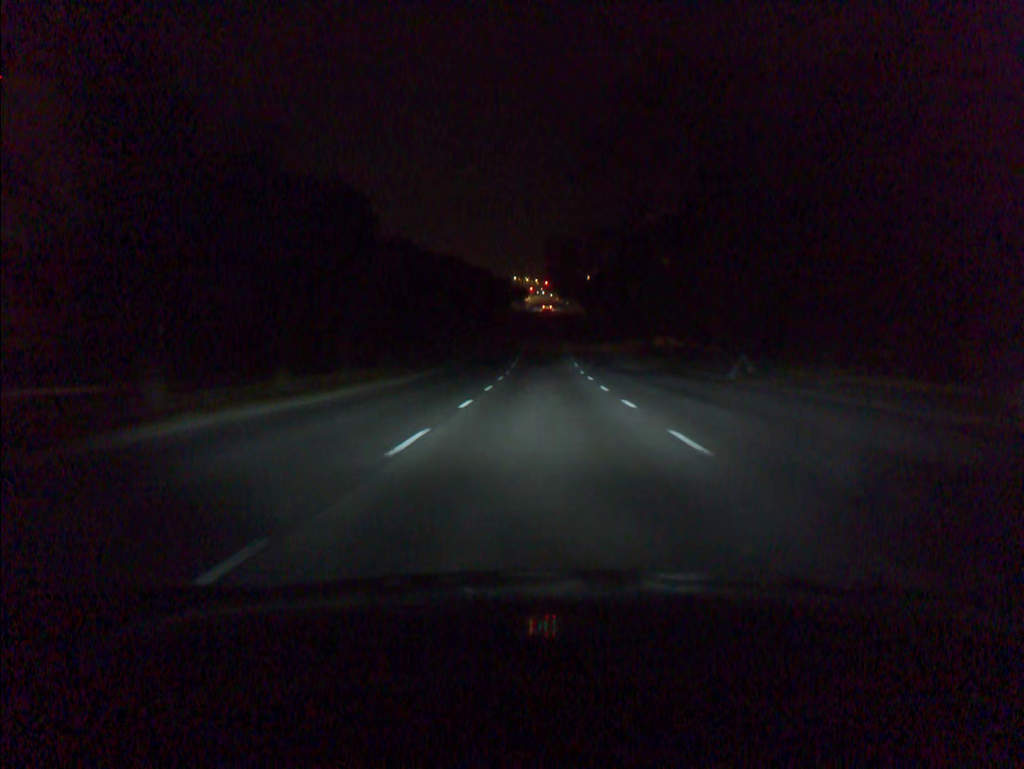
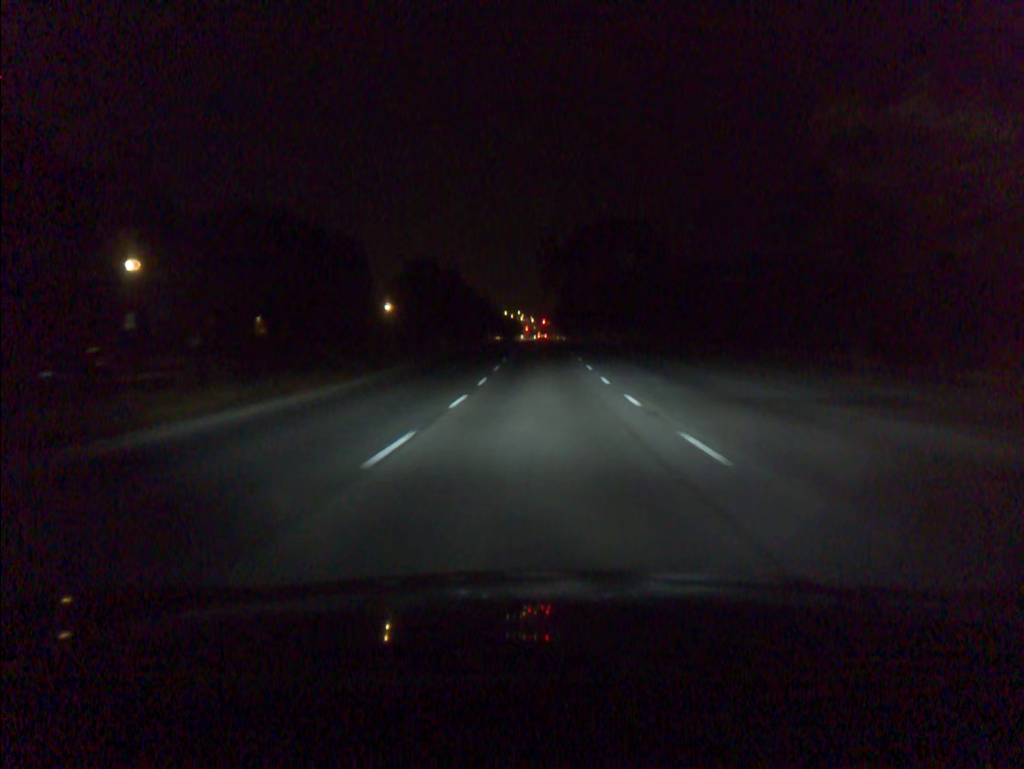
(+0.1, +59.1) m; 0°
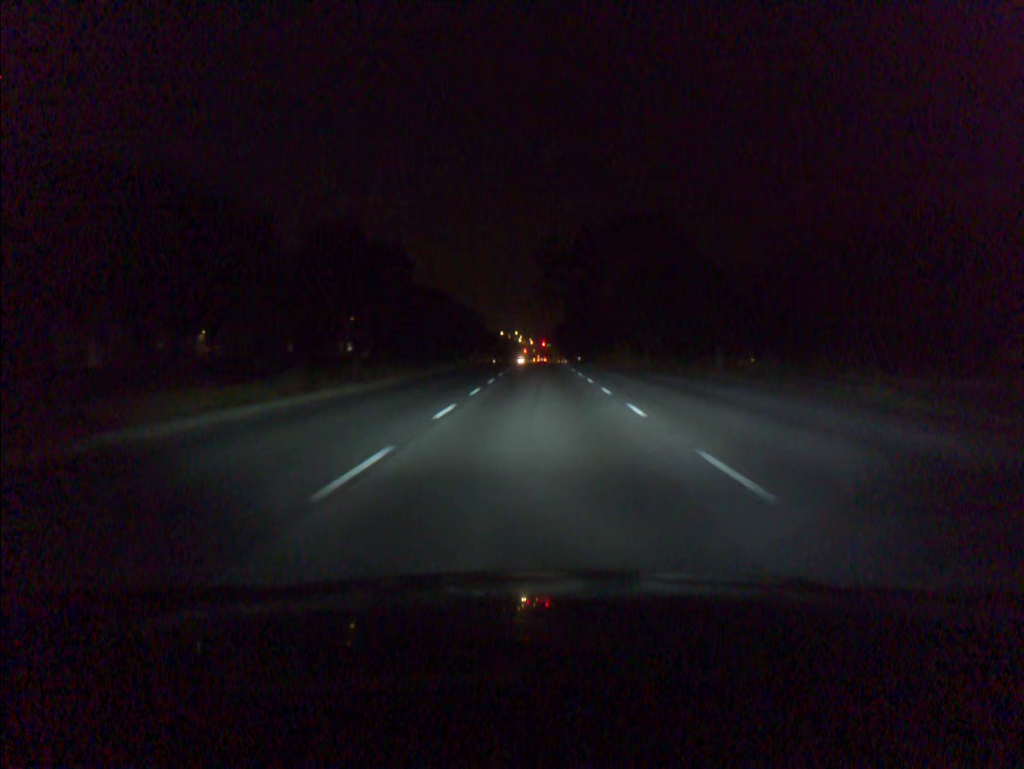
(0.0, +23.0) m; 0°
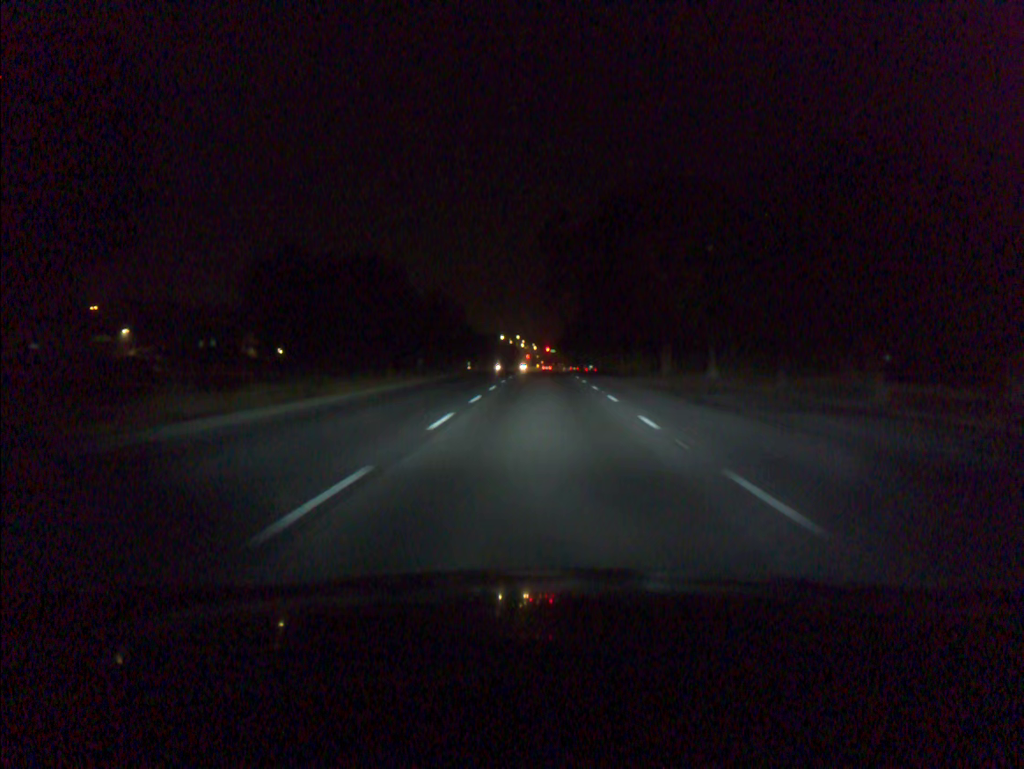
(-0.1, +22.6) m; 0°
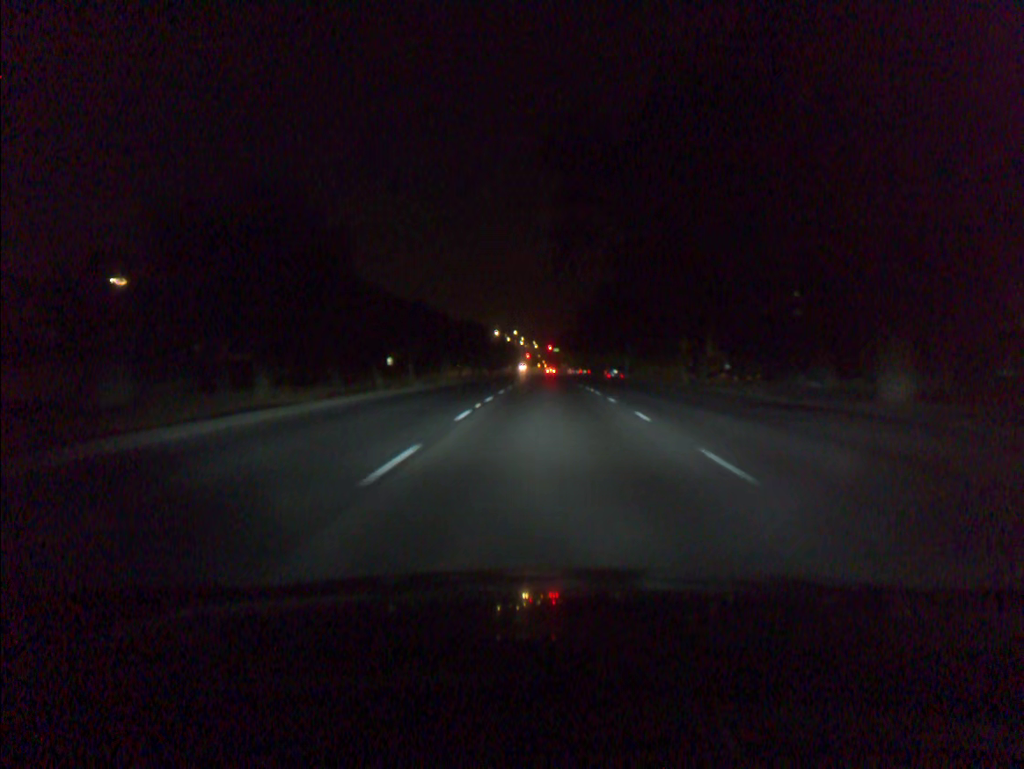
(-0.1, +33.9) m; 0°
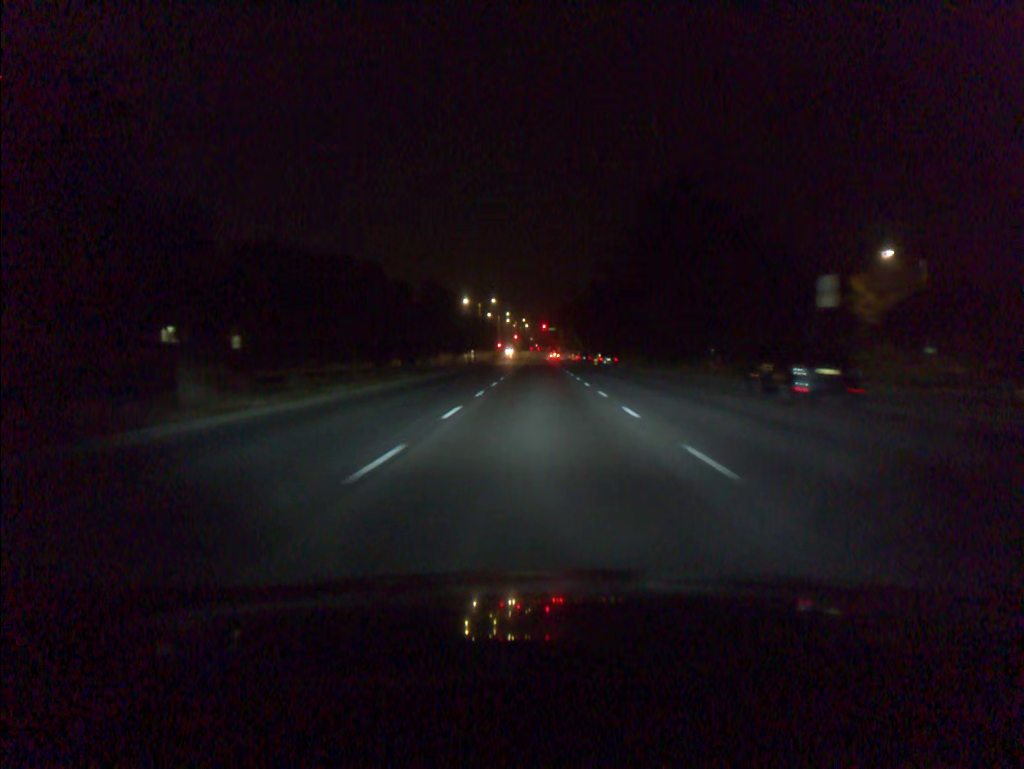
(+0.3, +57.5) m; 0°
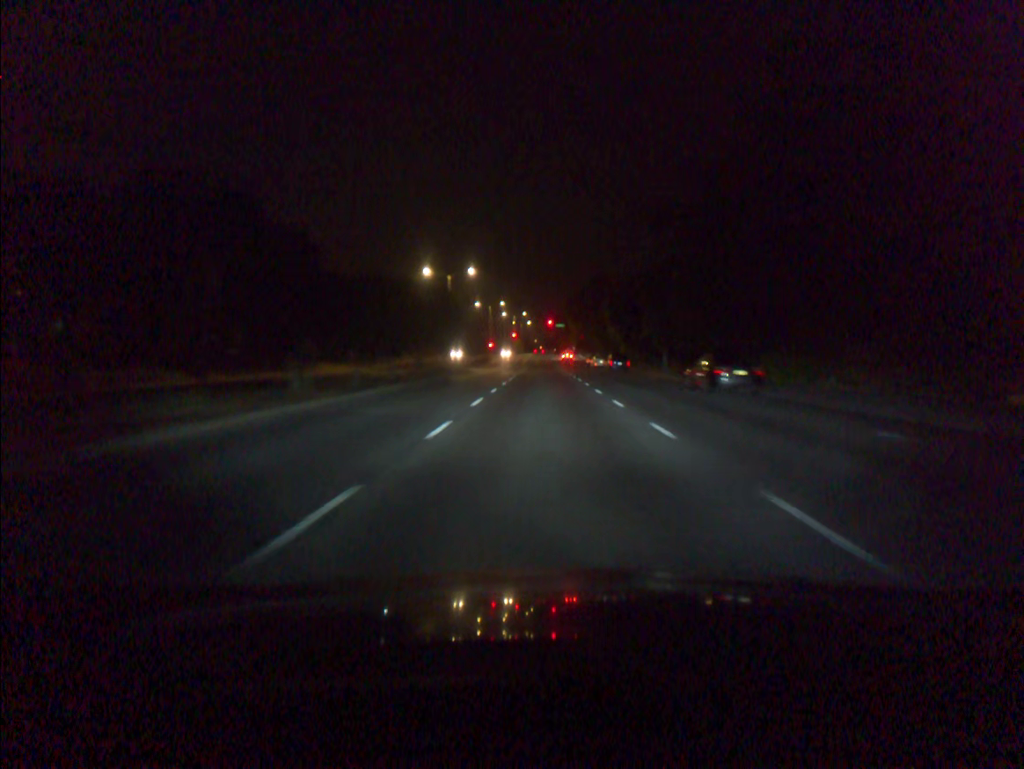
(-0.3, +46.4) m; 0°
